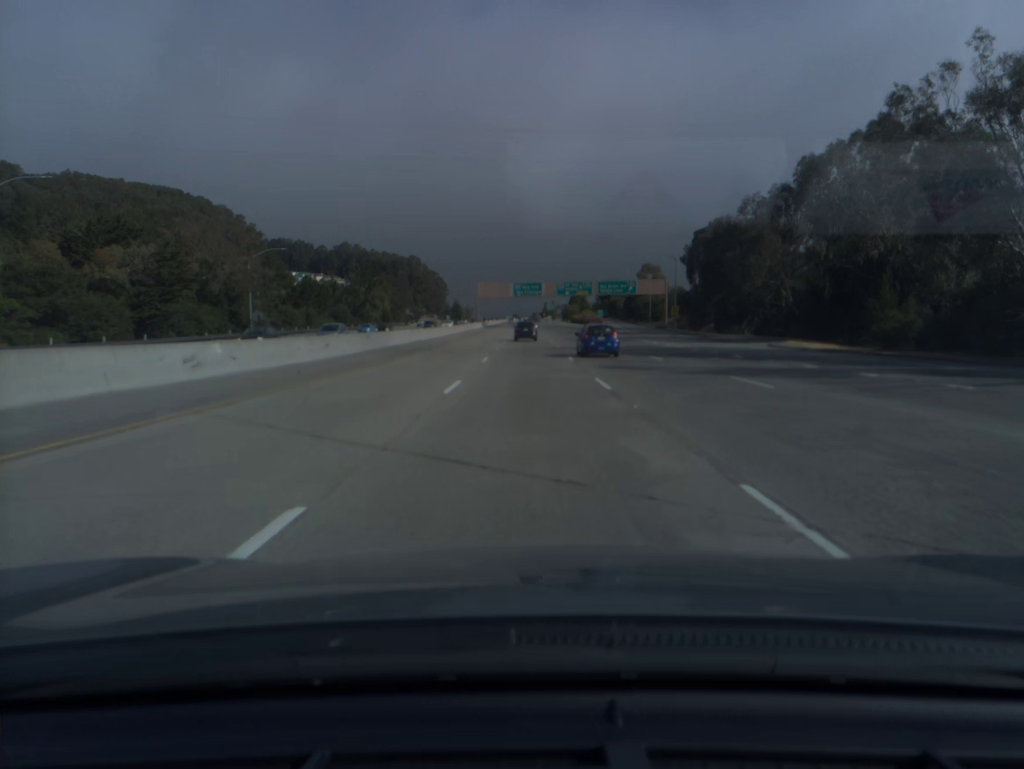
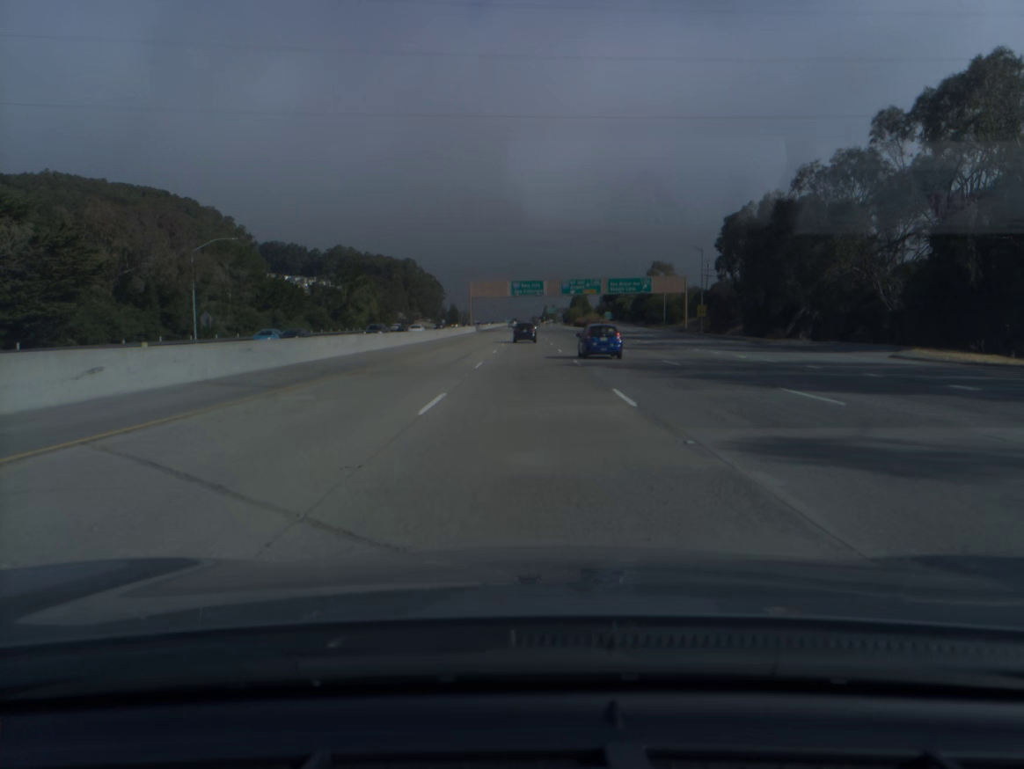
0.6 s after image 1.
(0.0, +18.4) m; 0°
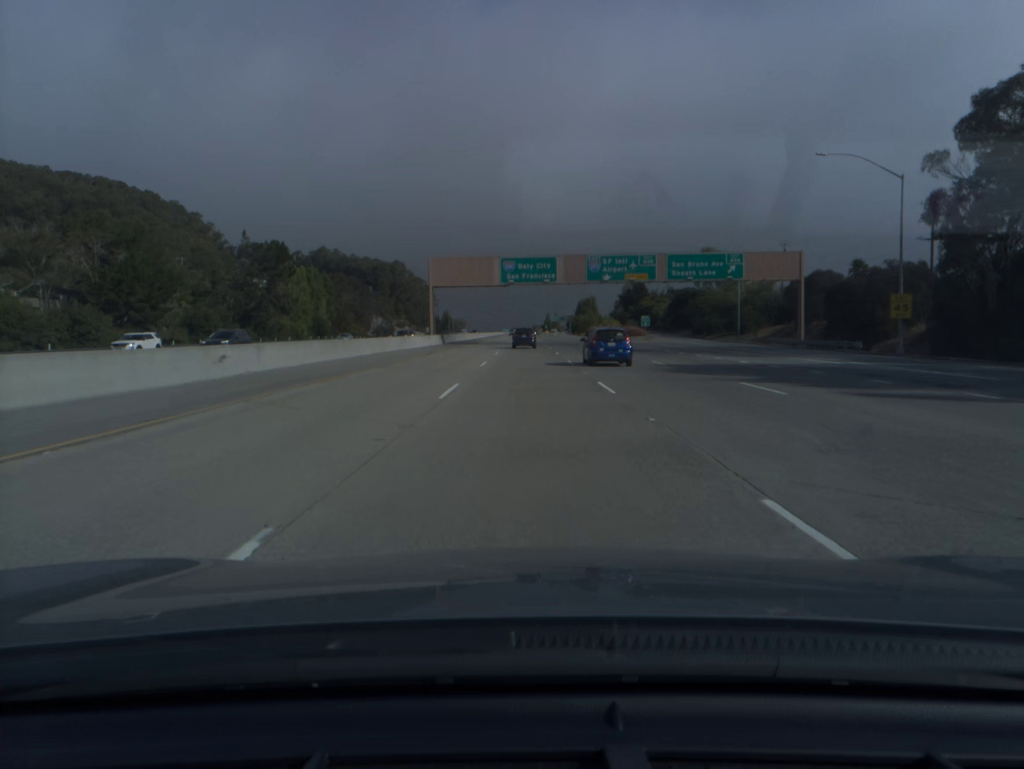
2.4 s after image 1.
(0.0, +55.1) m; 0°
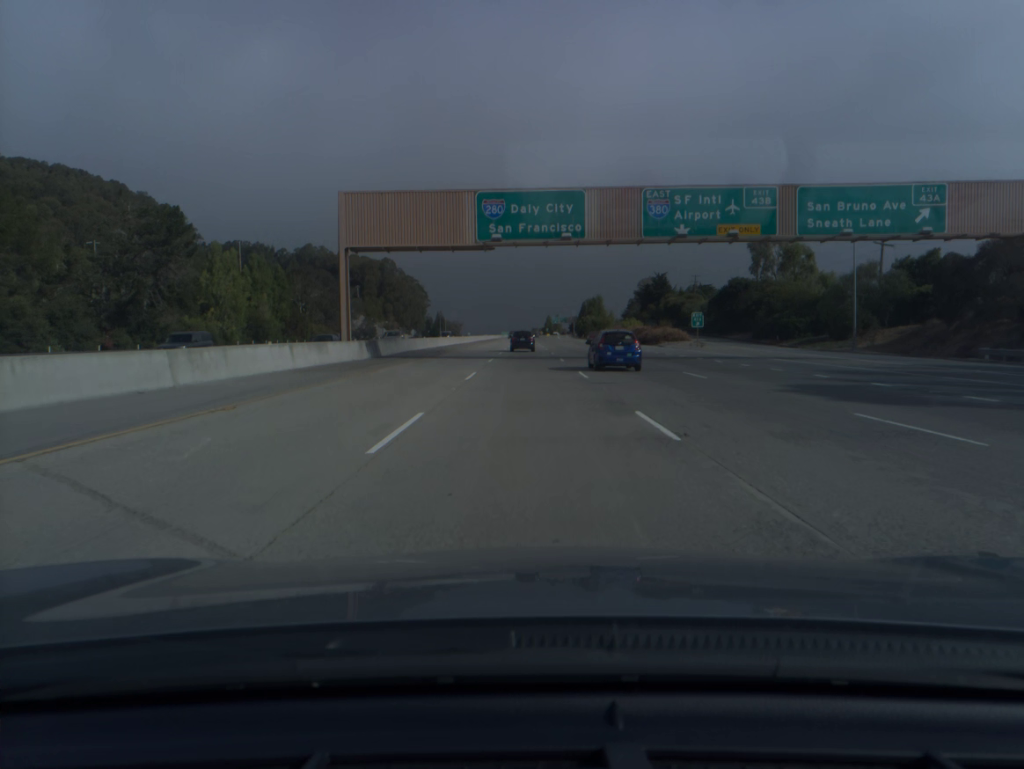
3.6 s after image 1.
(0.0, +36.5) m; 0°
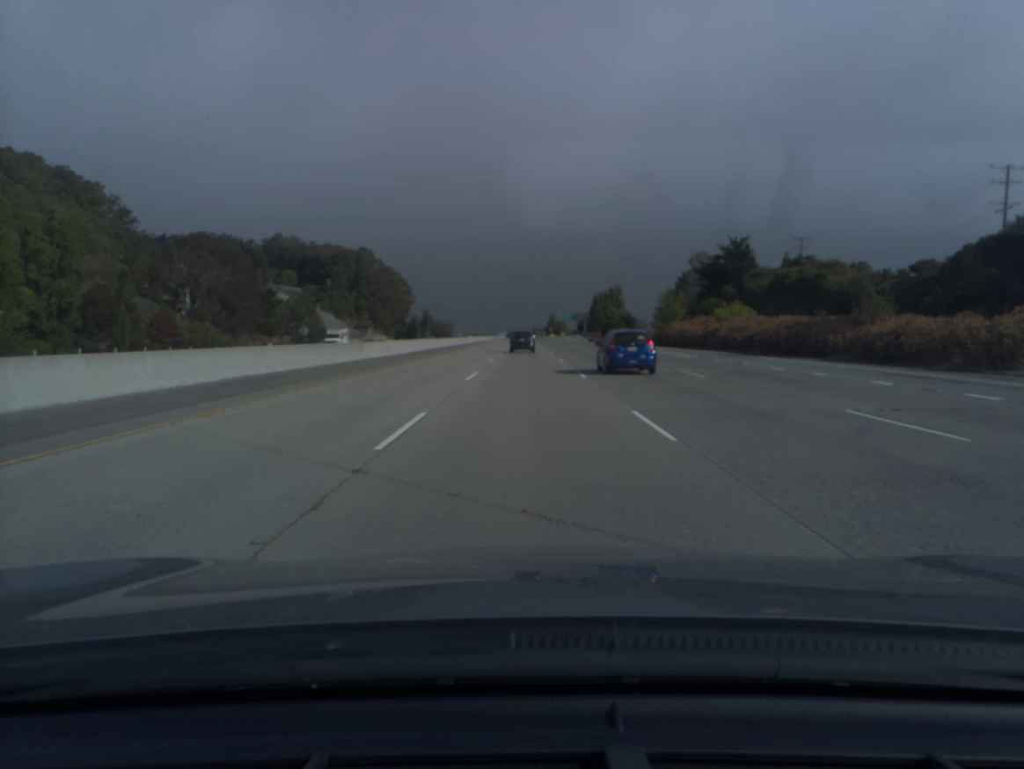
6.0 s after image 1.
(0.0, +72.7) m; 0°
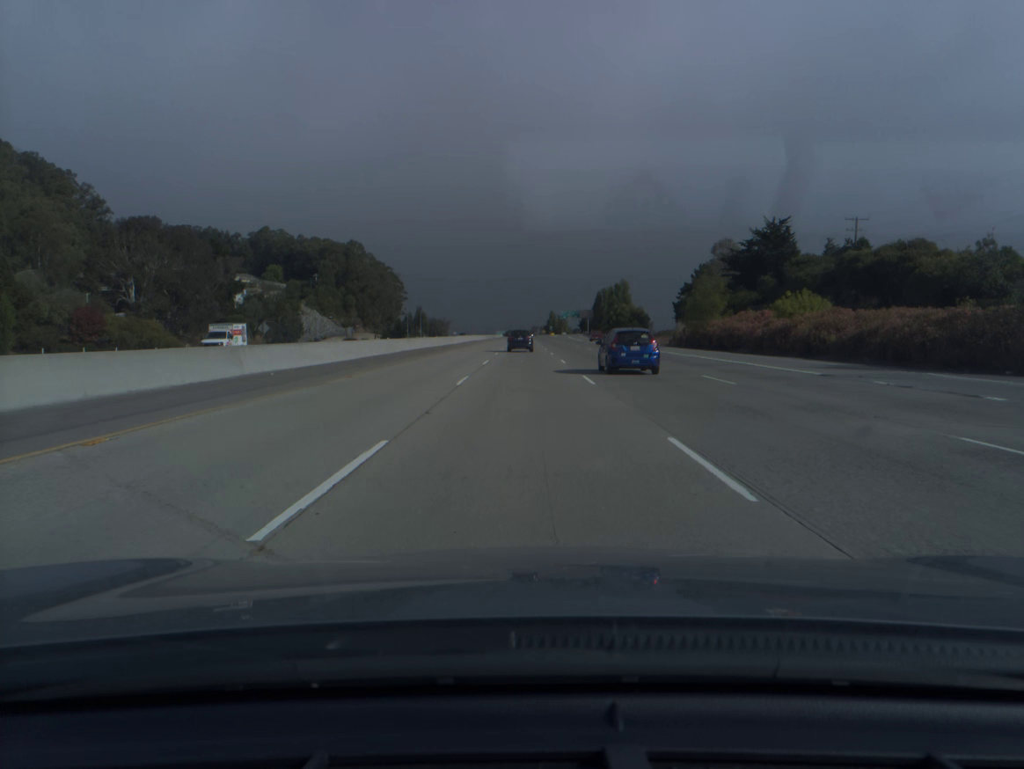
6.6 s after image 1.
(0.0, +18.2) m; 0°
